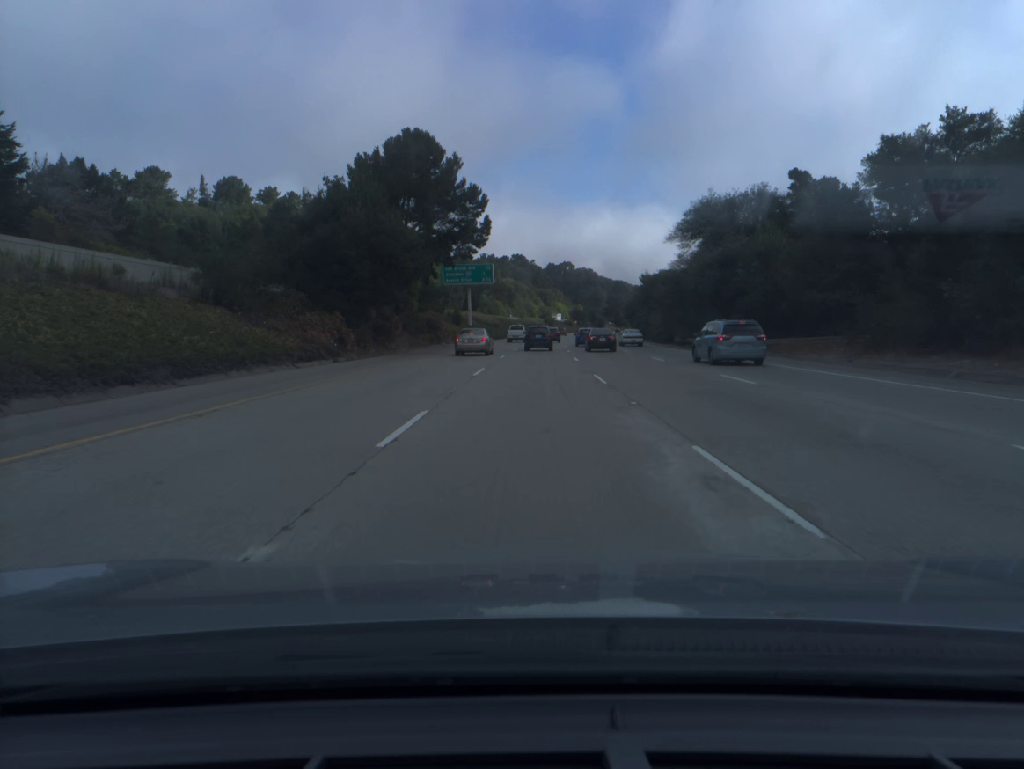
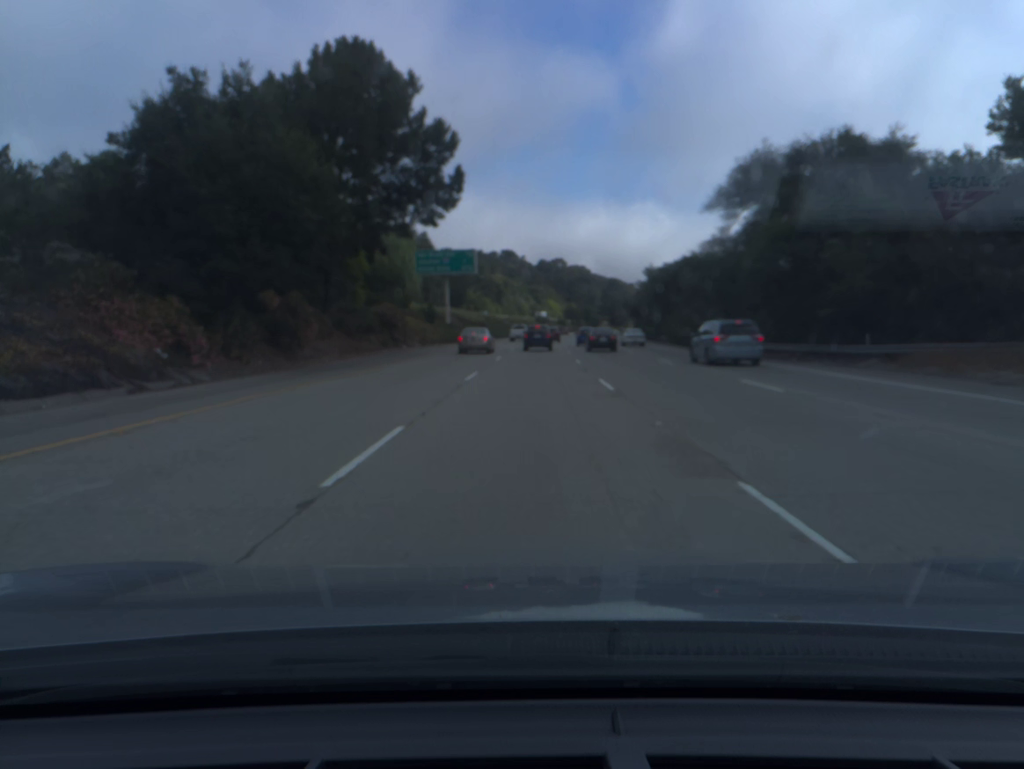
(+0.1, +16.8) m; +1°
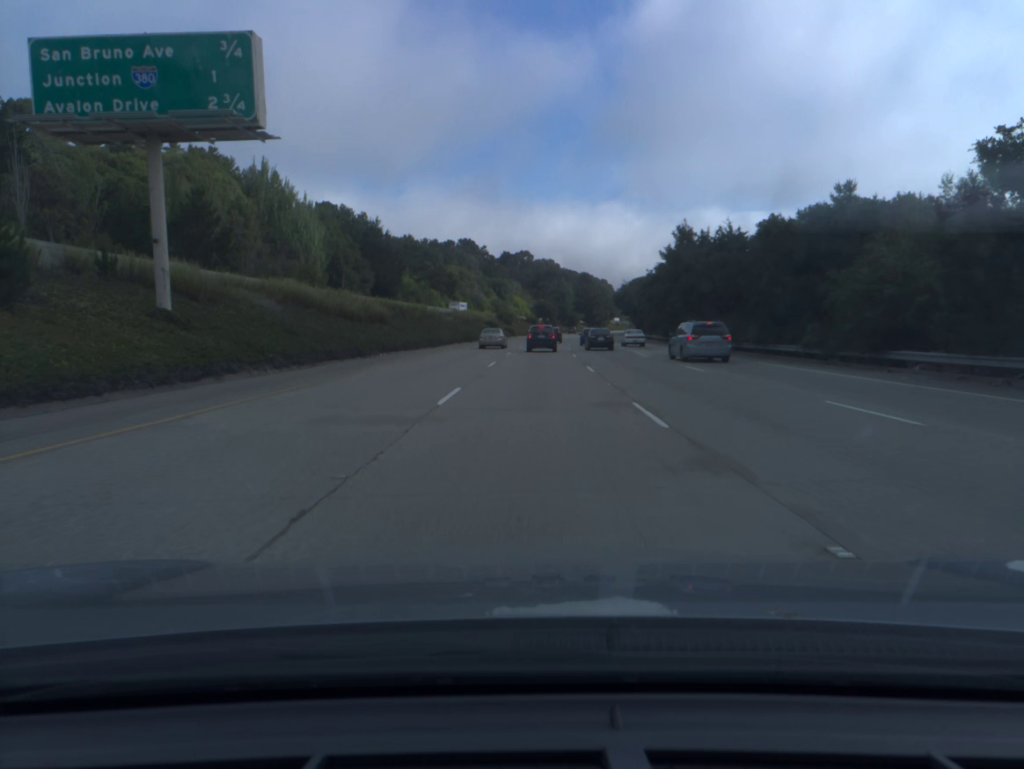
(+1.4, +65.5) m; +3°
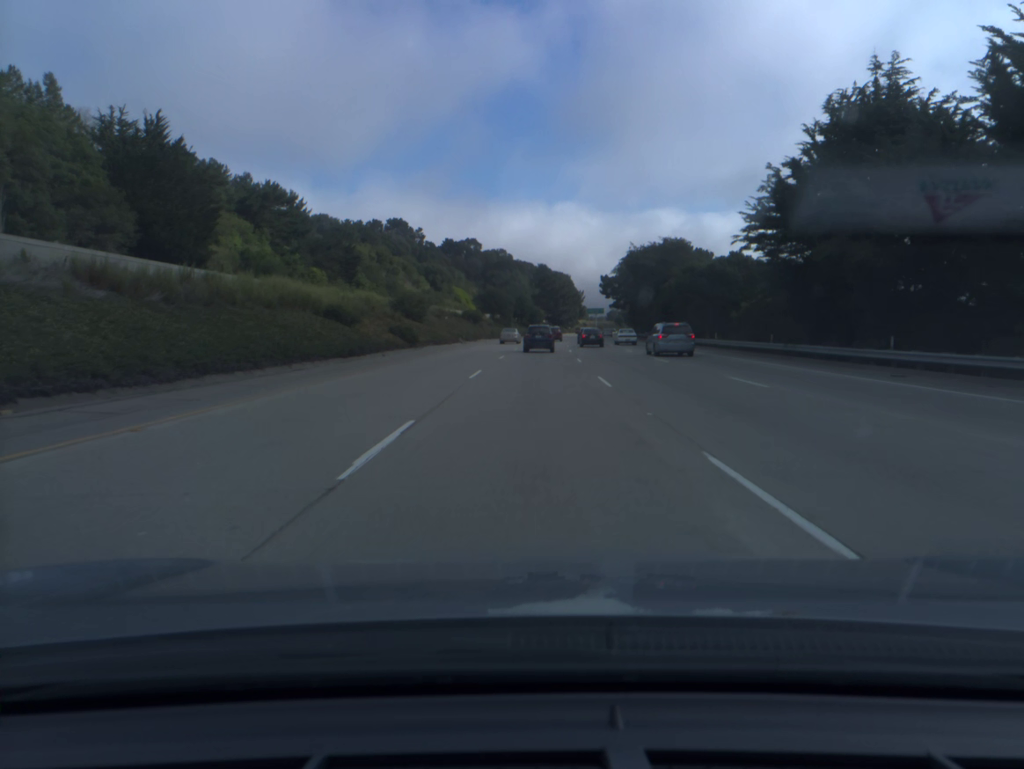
(+2.4, +79.7) m; +3°
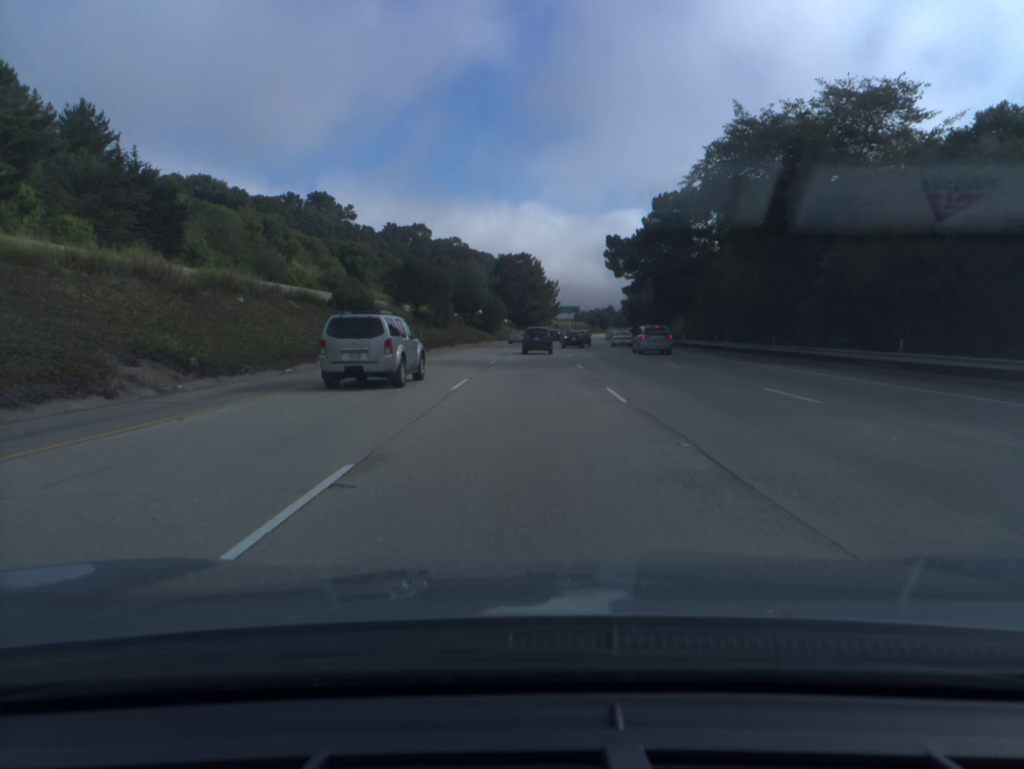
(+1.4, +62.4) m; +3°
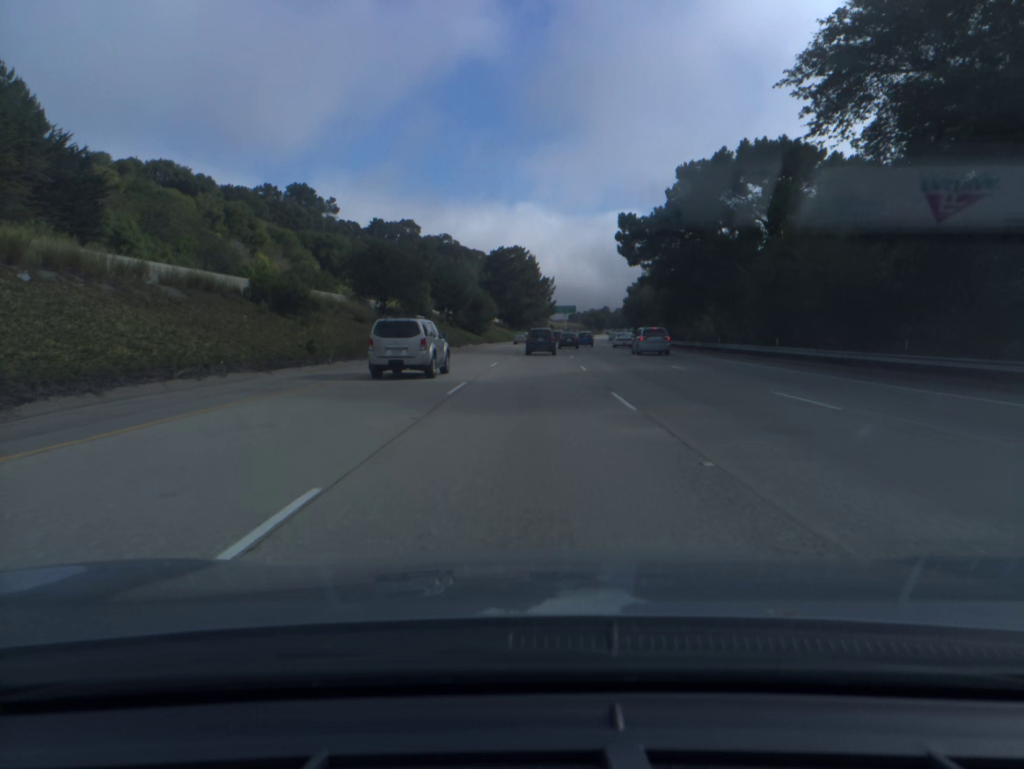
(+0.1, +15.5) m; +1°
